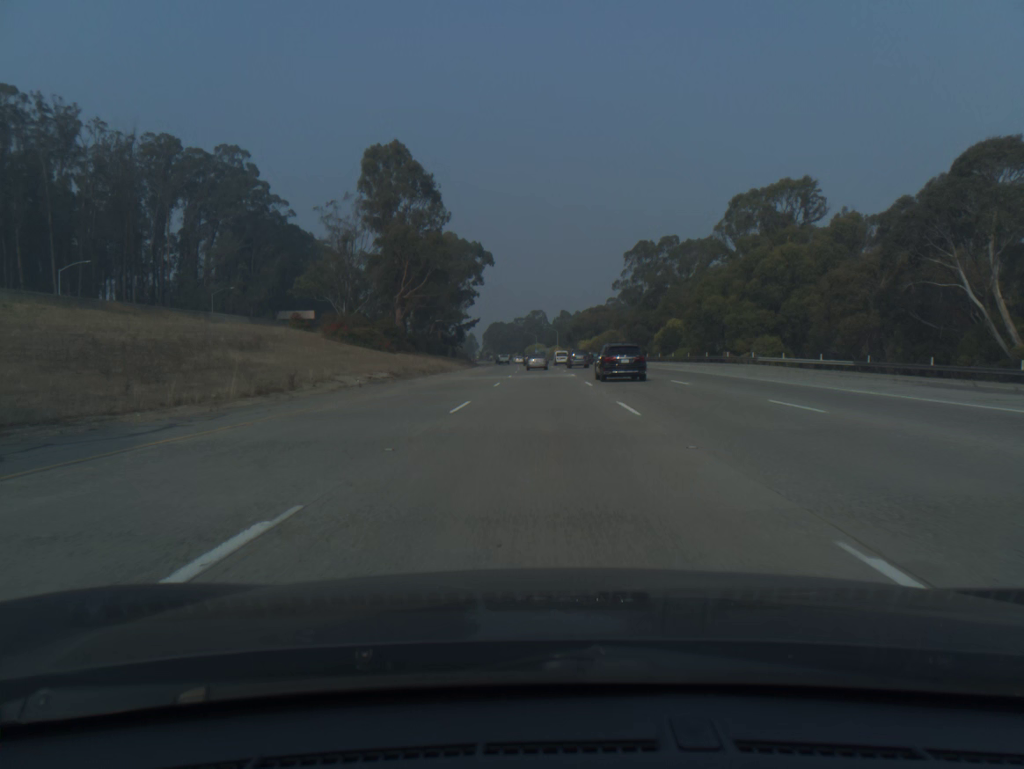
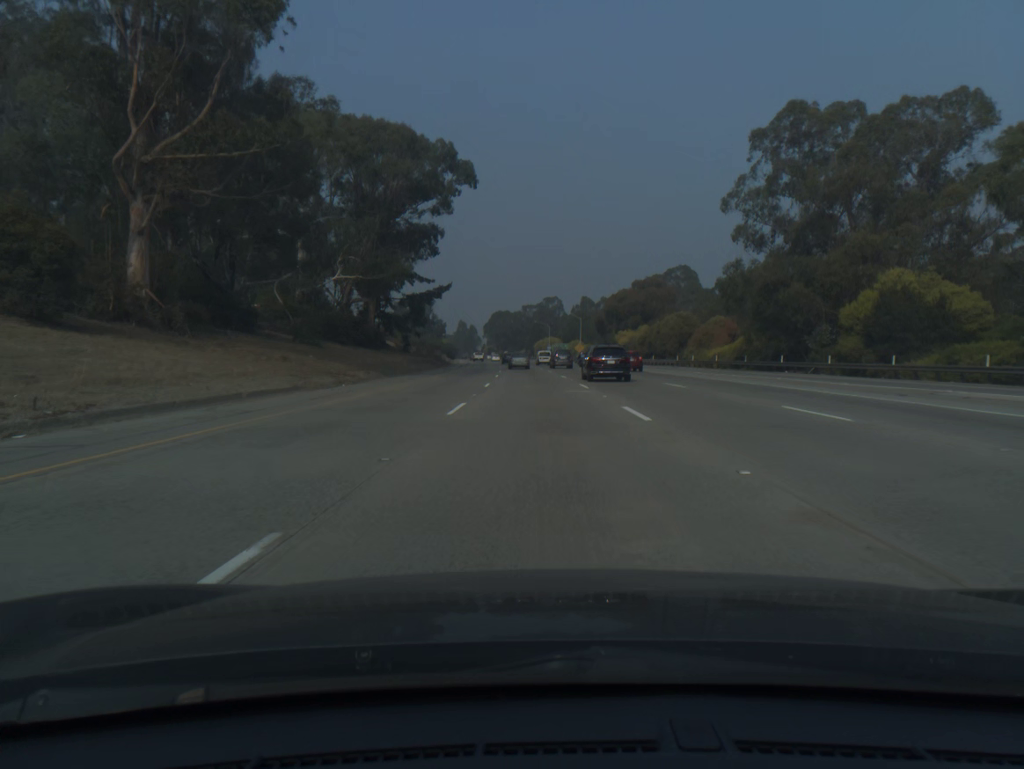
(-0.3, +73.9) m; -1°
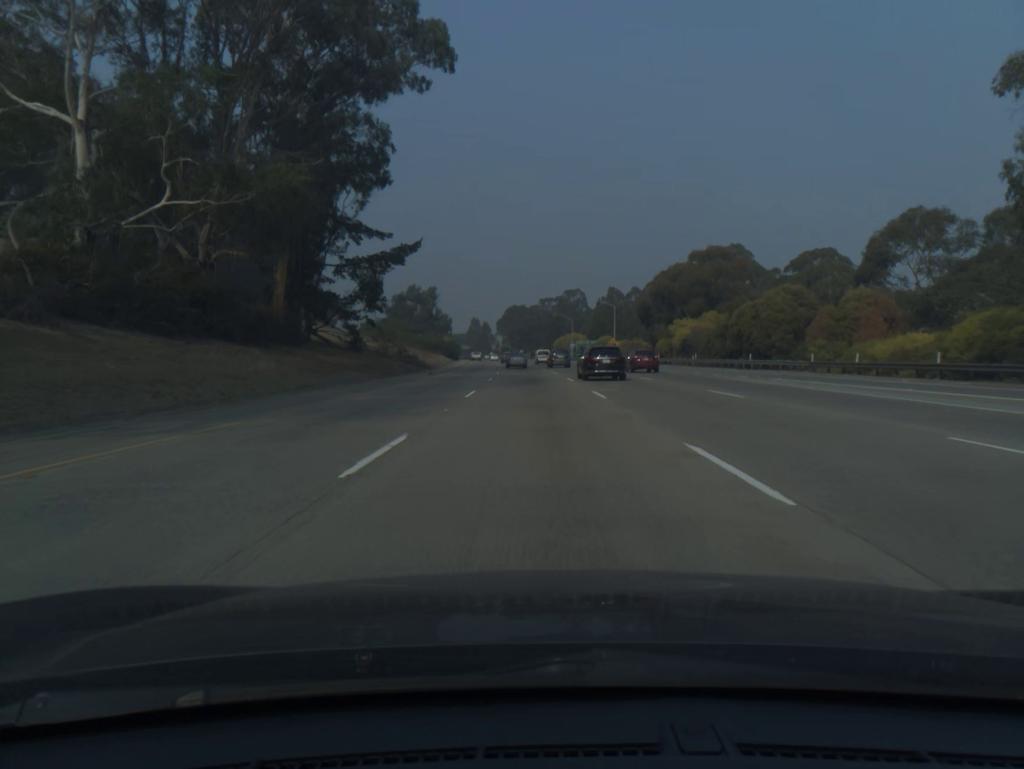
(-0.4, +37.3) m; -1°
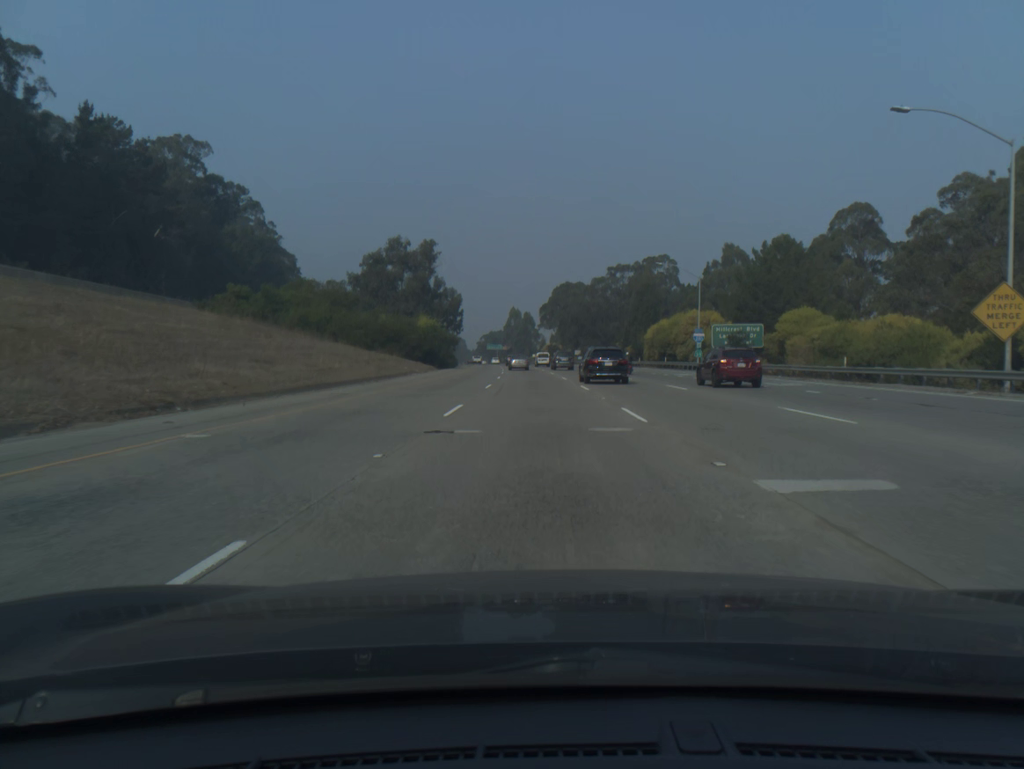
(-3.2, +94.1) m; -4°
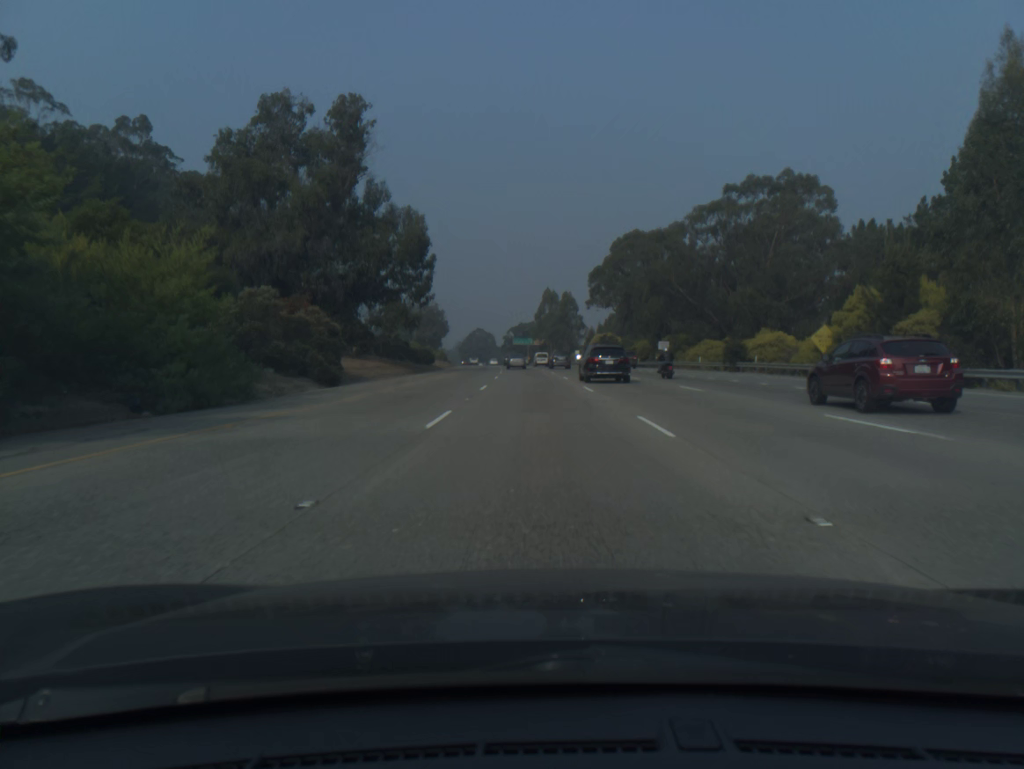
(-1.8, +76.1) m; -3°
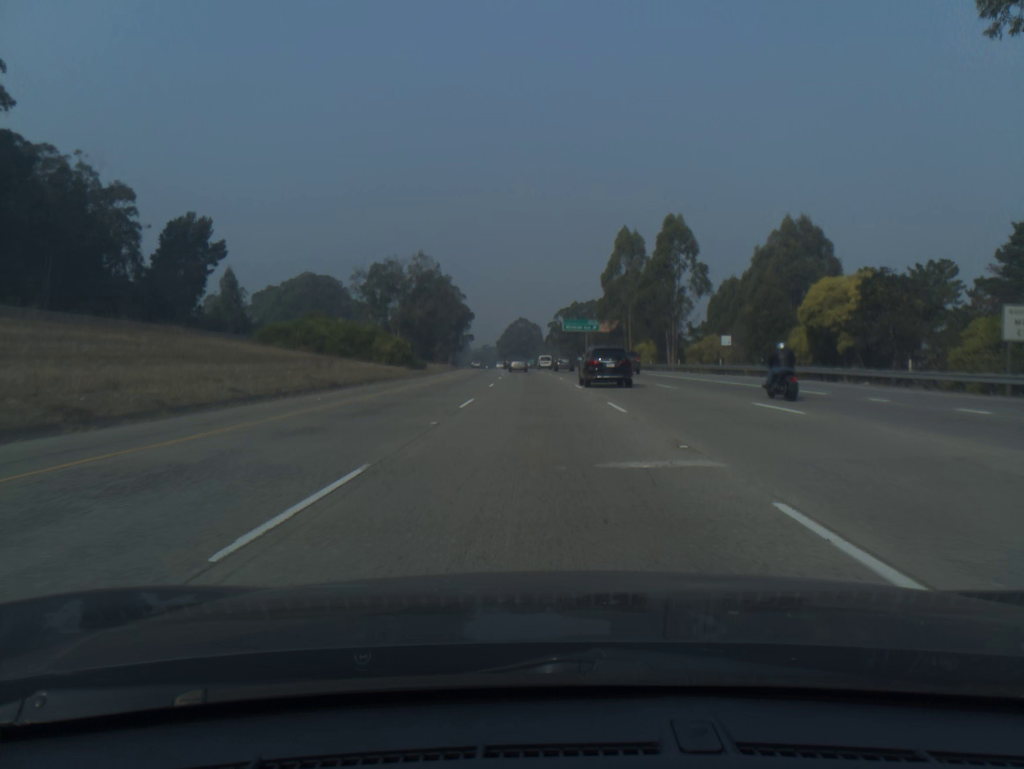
(-3.0, +96.3) m; -4°
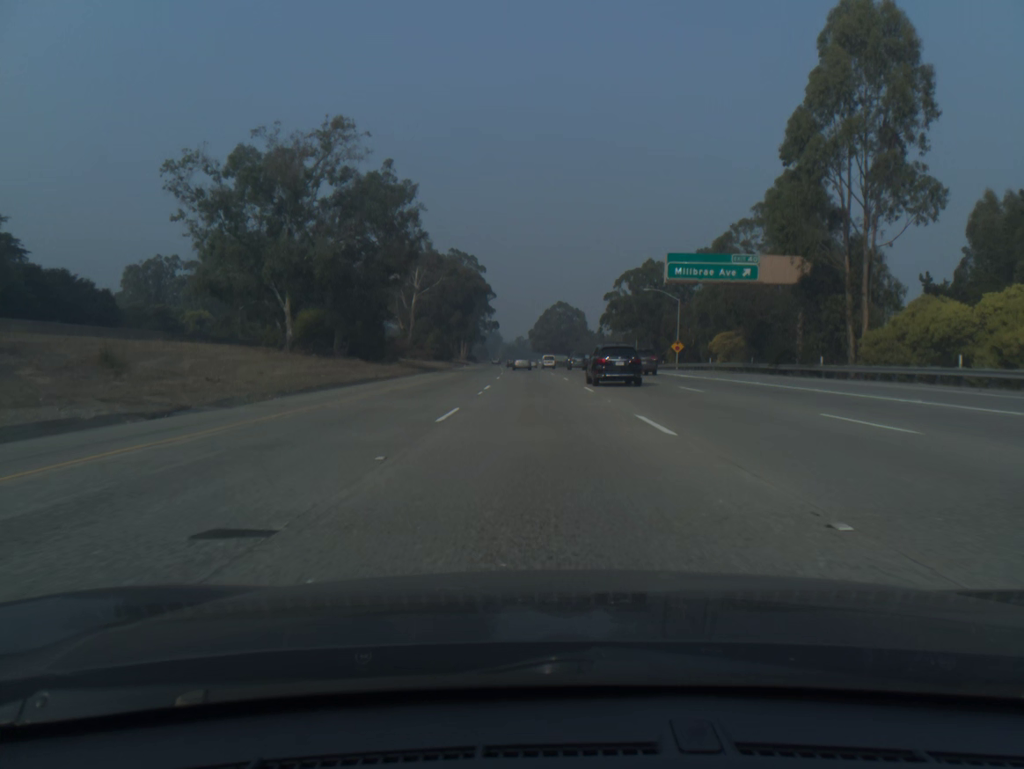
(-2.1, +78.3) m; -3°
